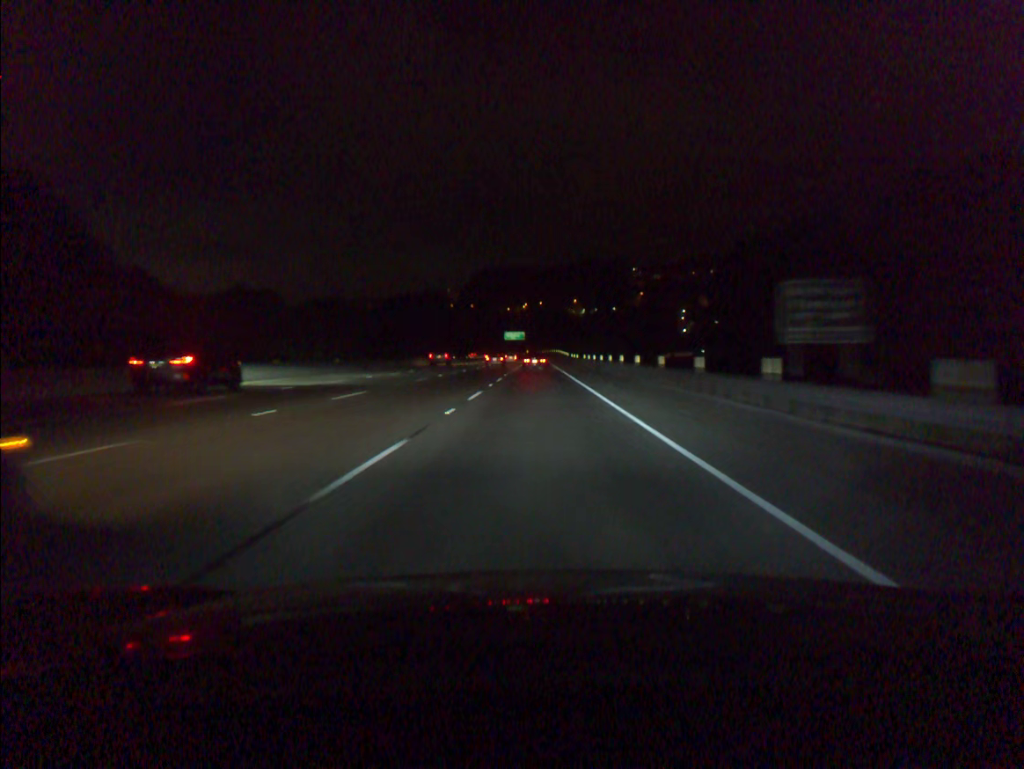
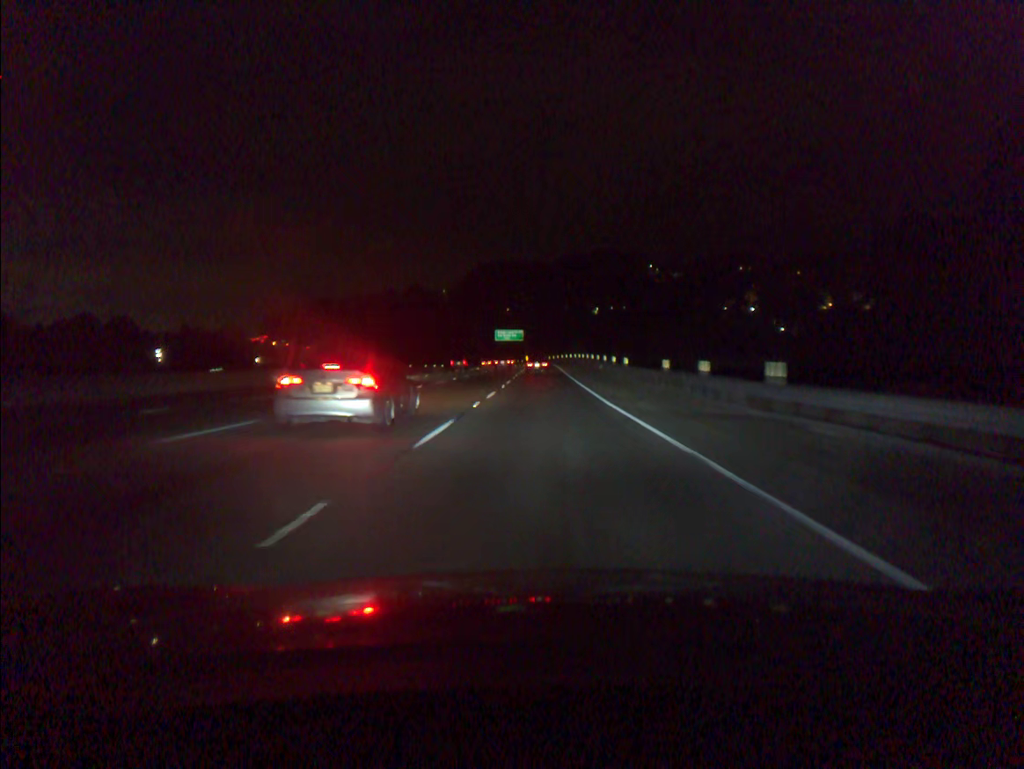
(-0.4, +83.2) m; 0°
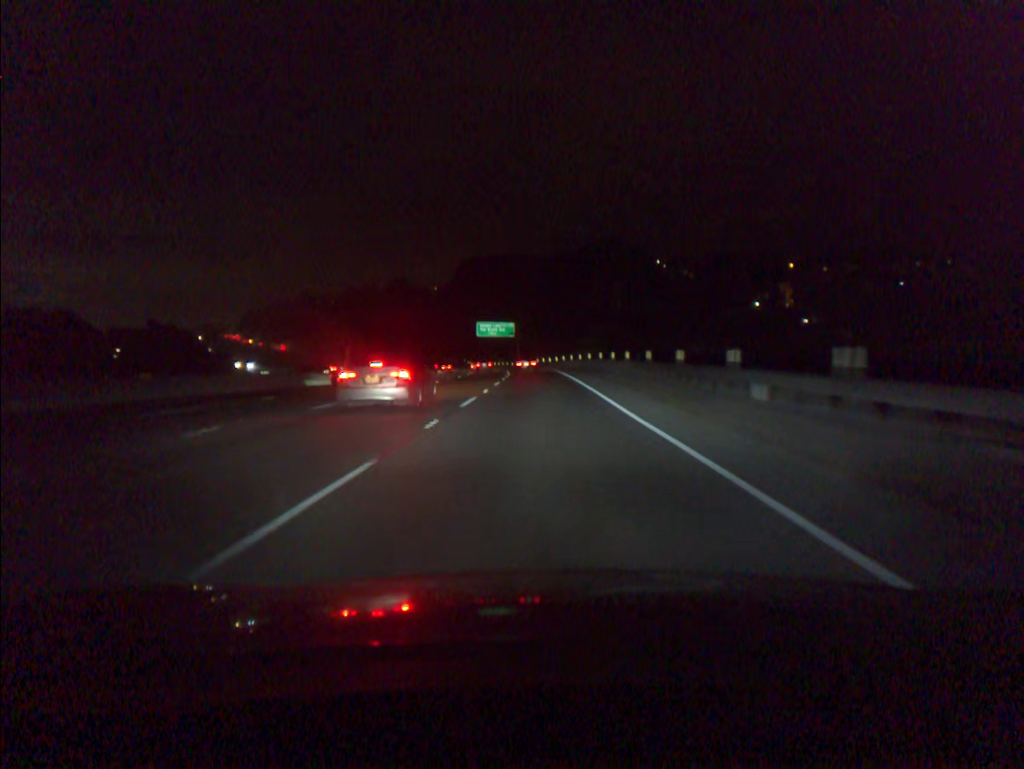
(+0.1, +50.3) m; 0°
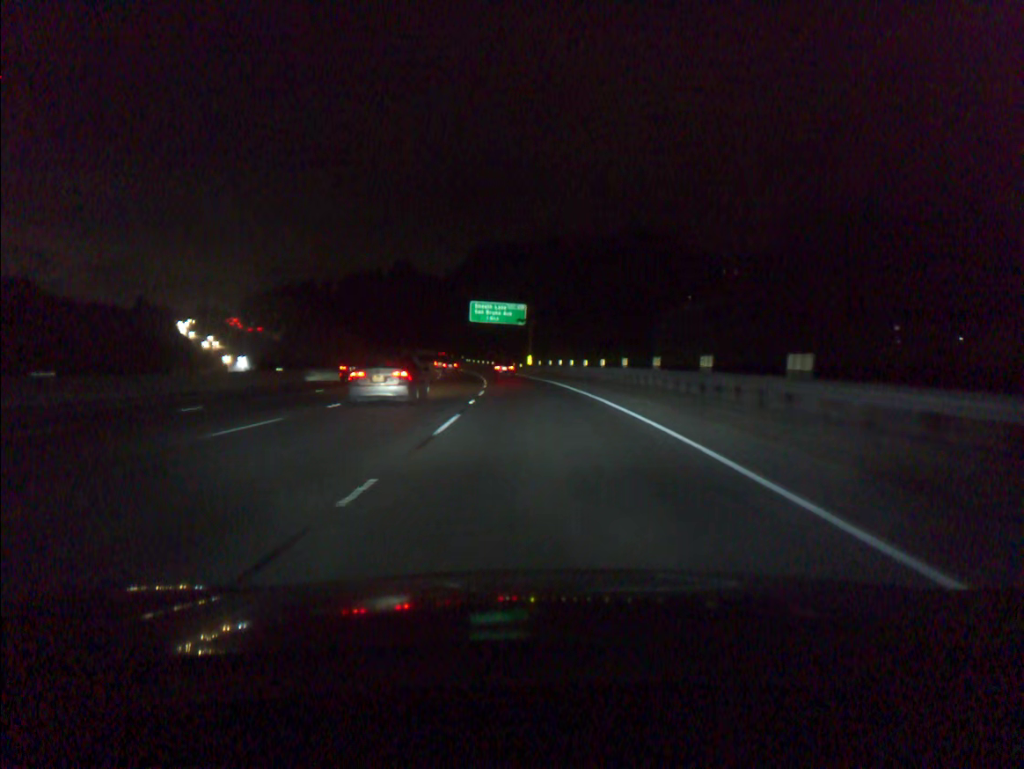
(-0.5, +50.5) m; -1°
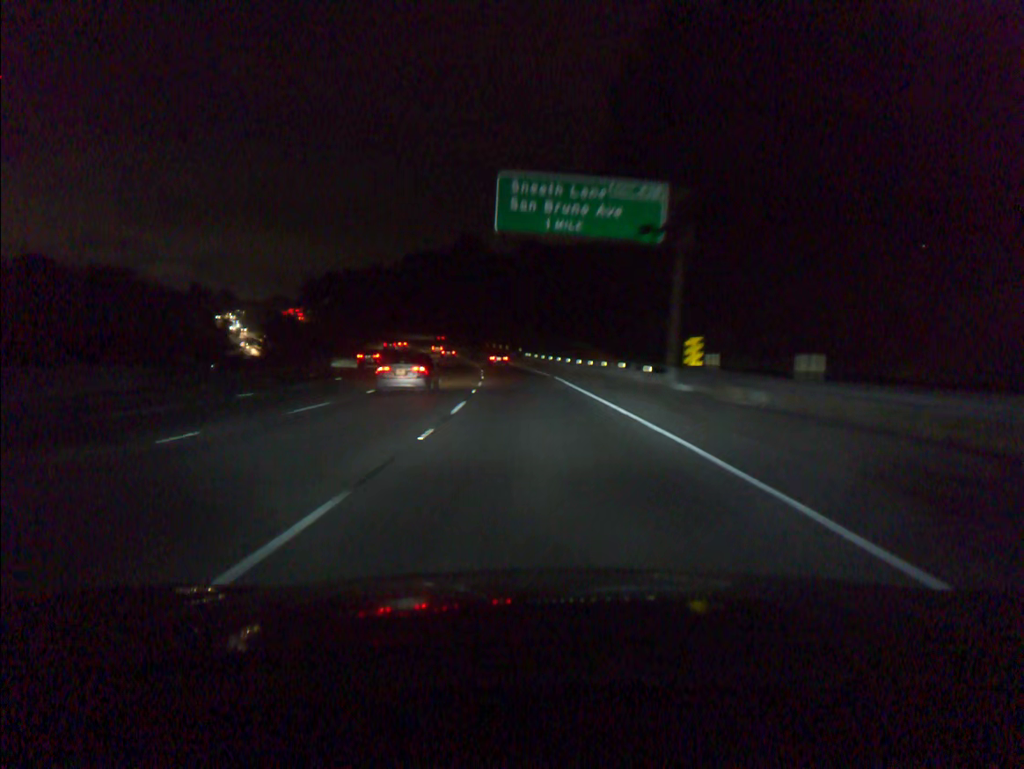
(-3.2, +68.5) m; -6°
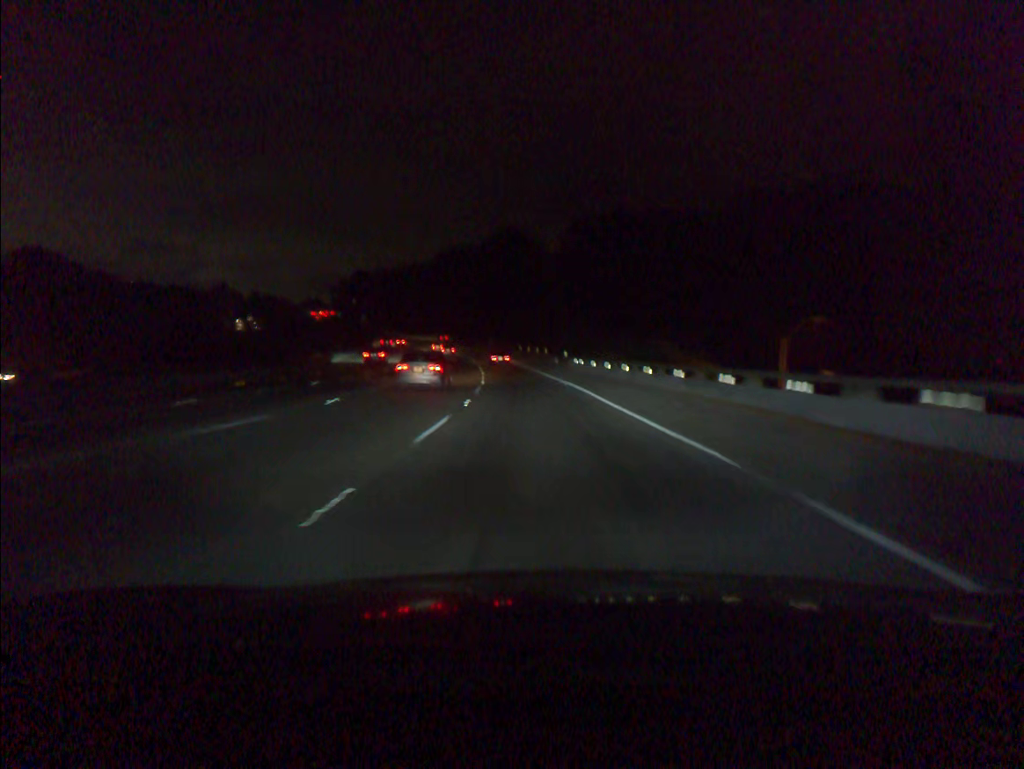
(-1.0, +34.9) m; -3°
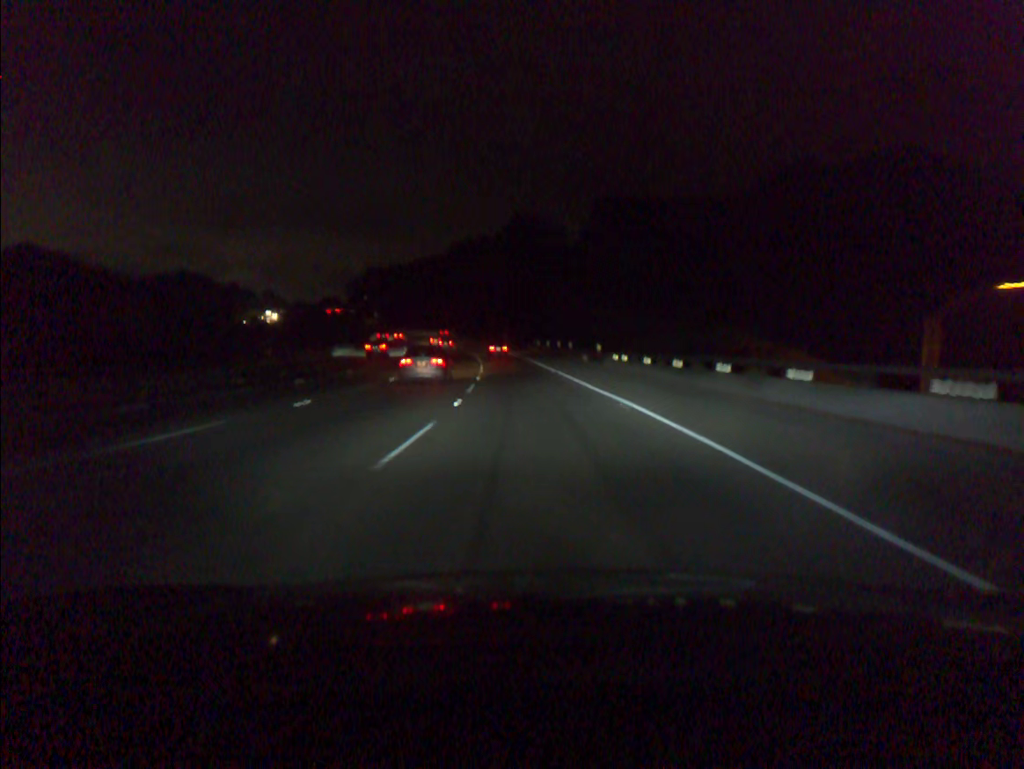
(-0.2, +17.6) m; -1°
